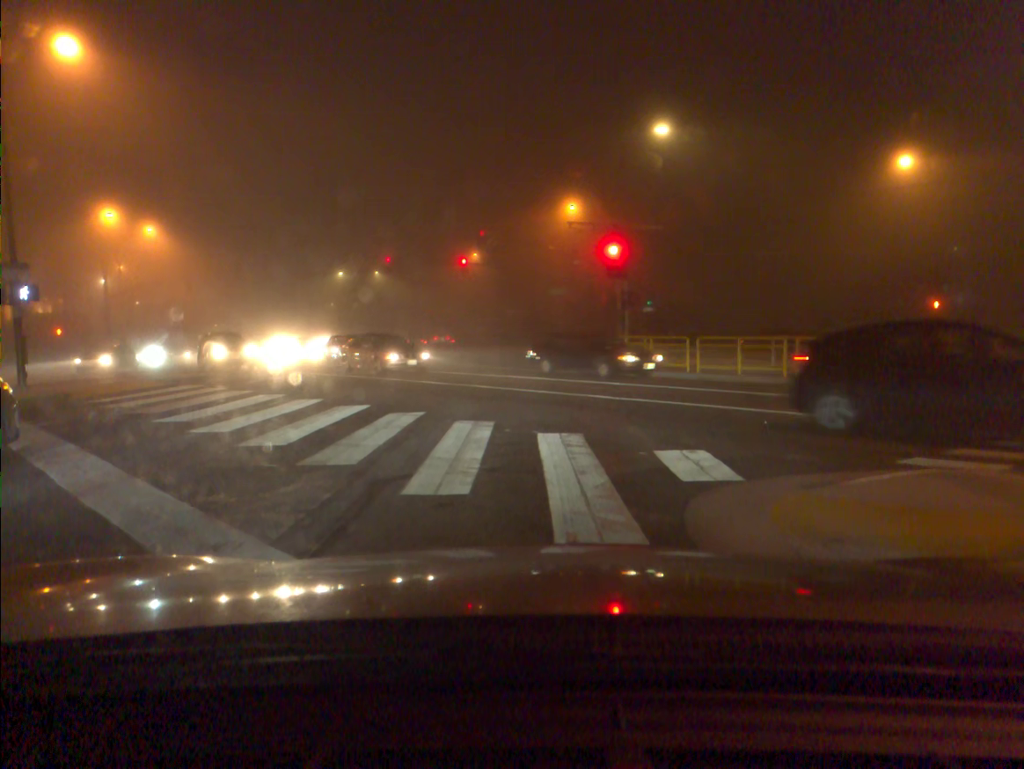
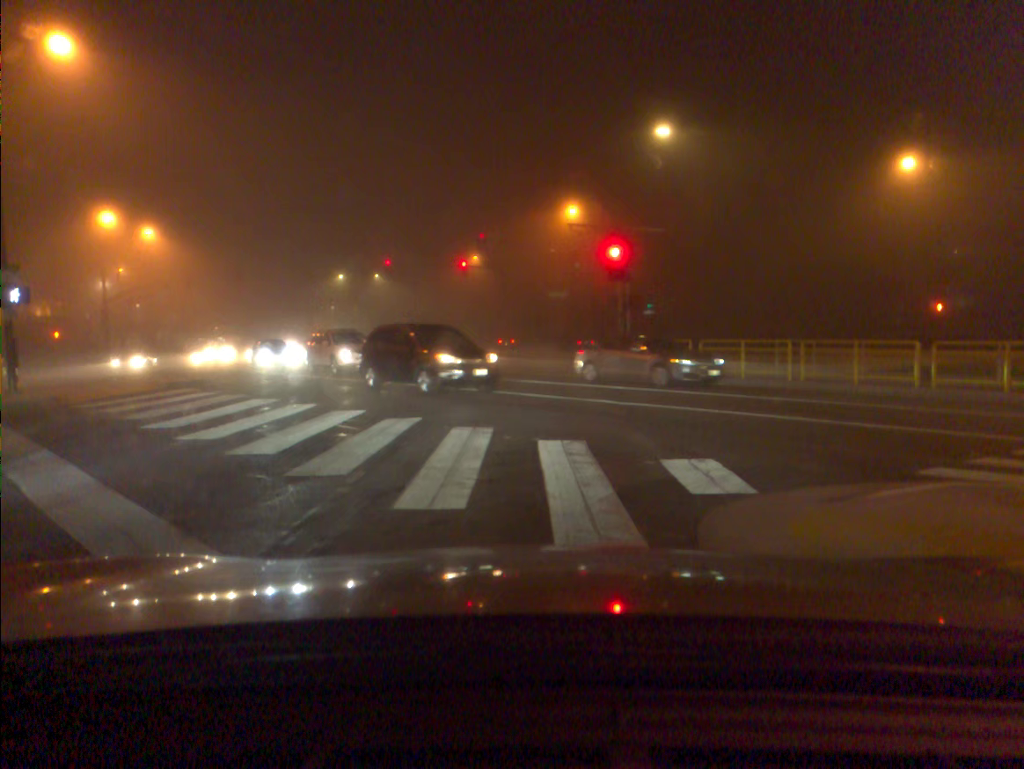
(0.0, +0.5) m; 0°
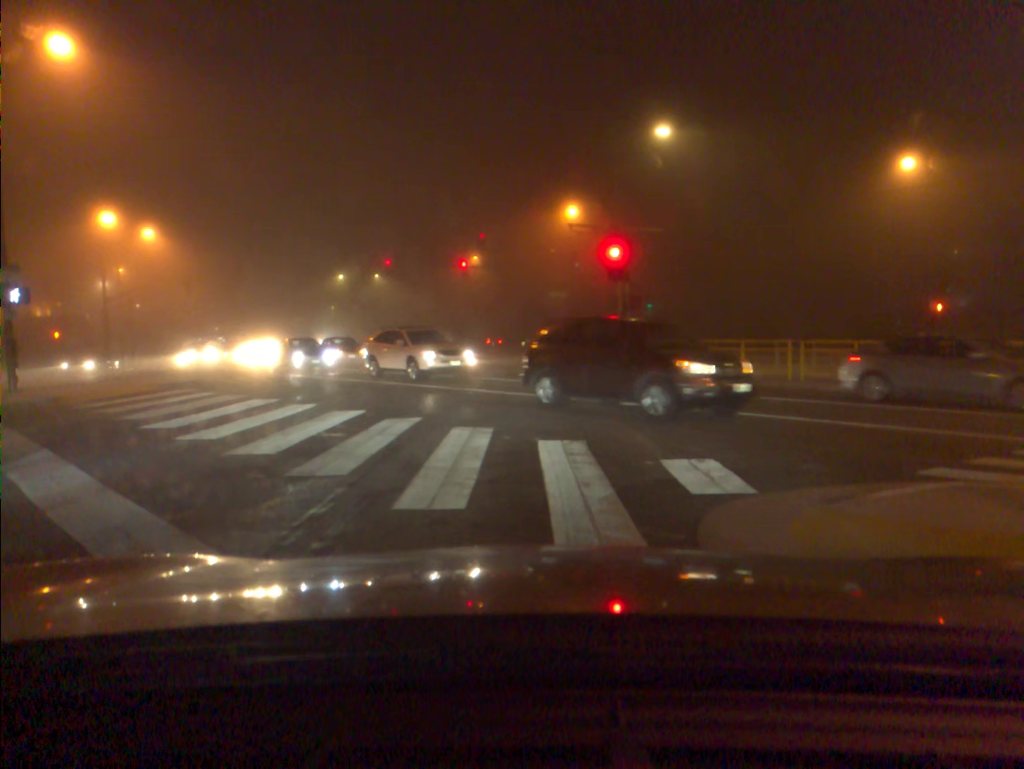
(0.0, 0.0) m; 0°
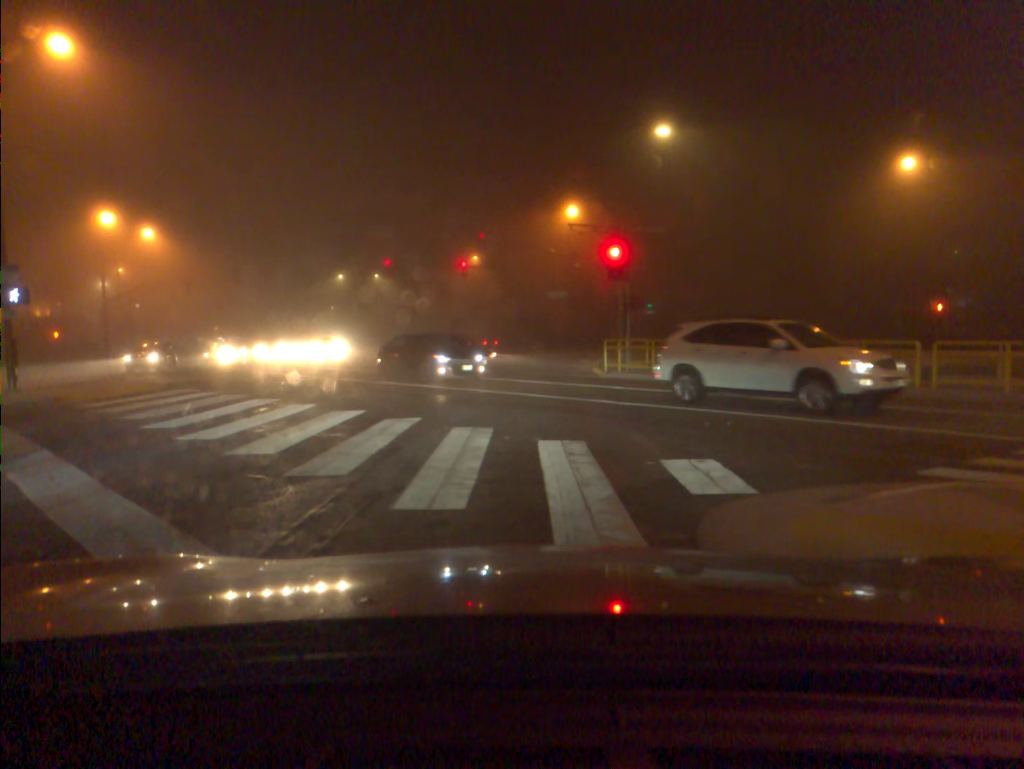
(0.0, 0.0) m; 0°
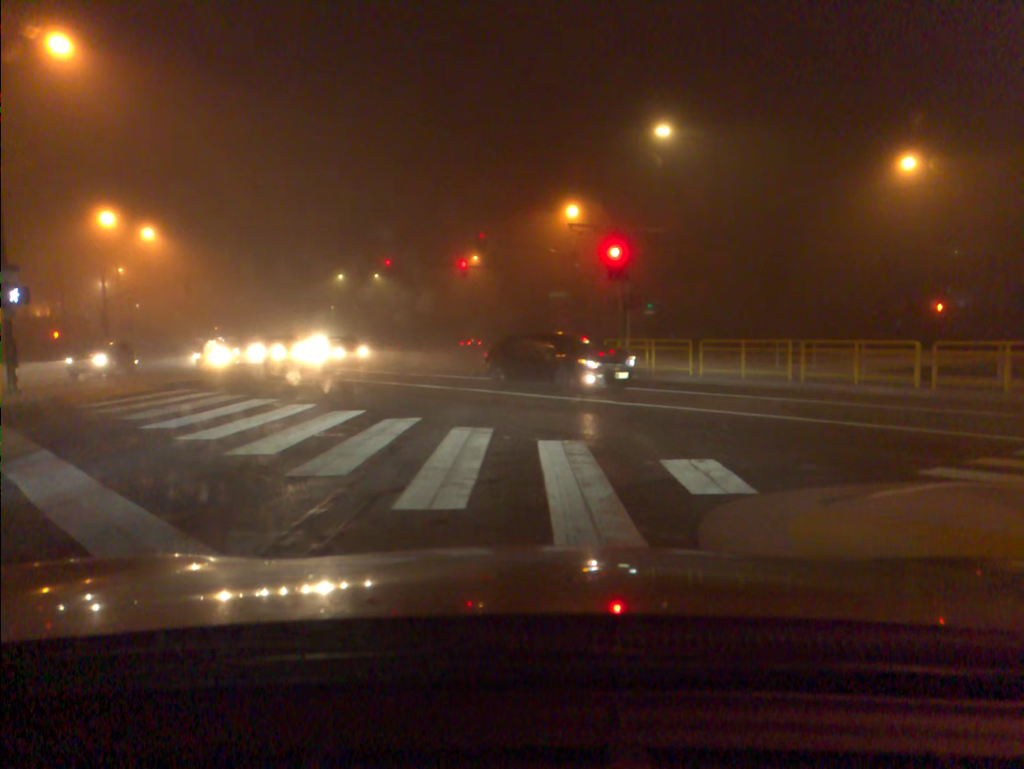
(0.0, 0.0) m; 0°
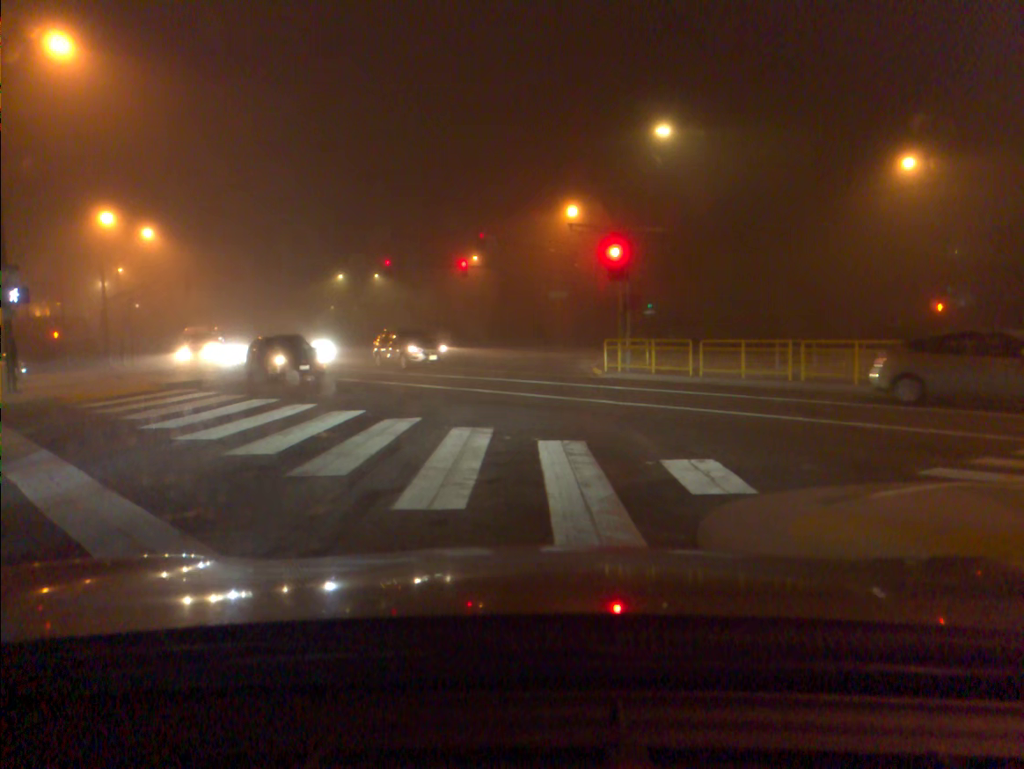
(0.0, 0.0) m; 0°
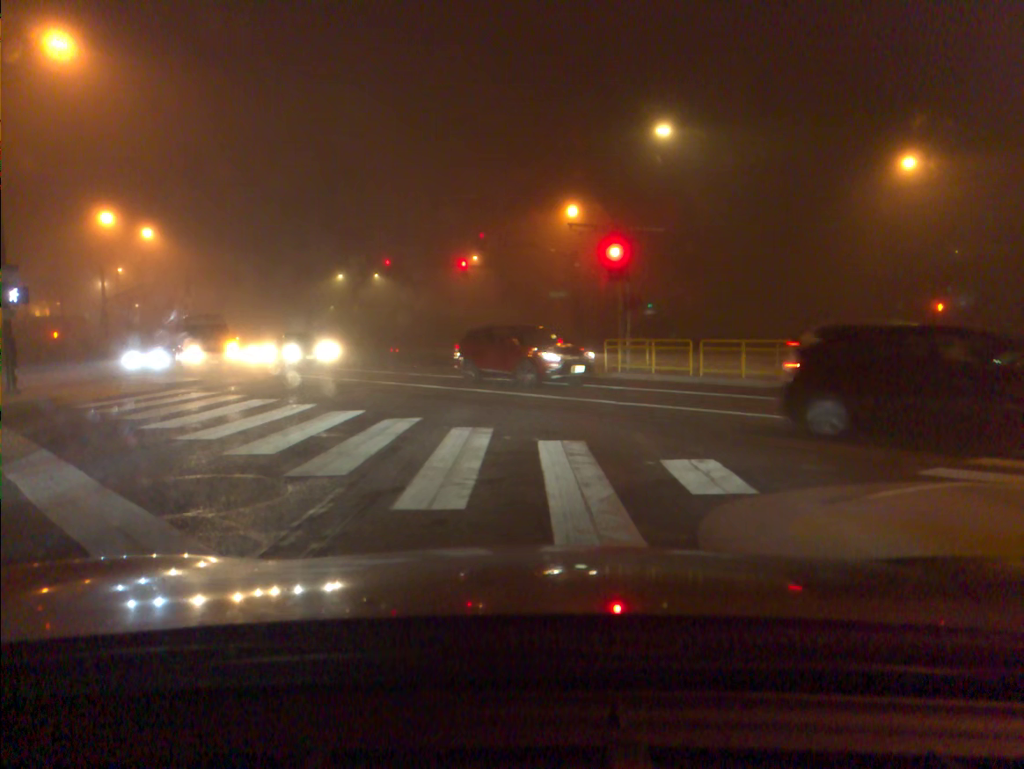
(0.0, 0.0) m; 0°
